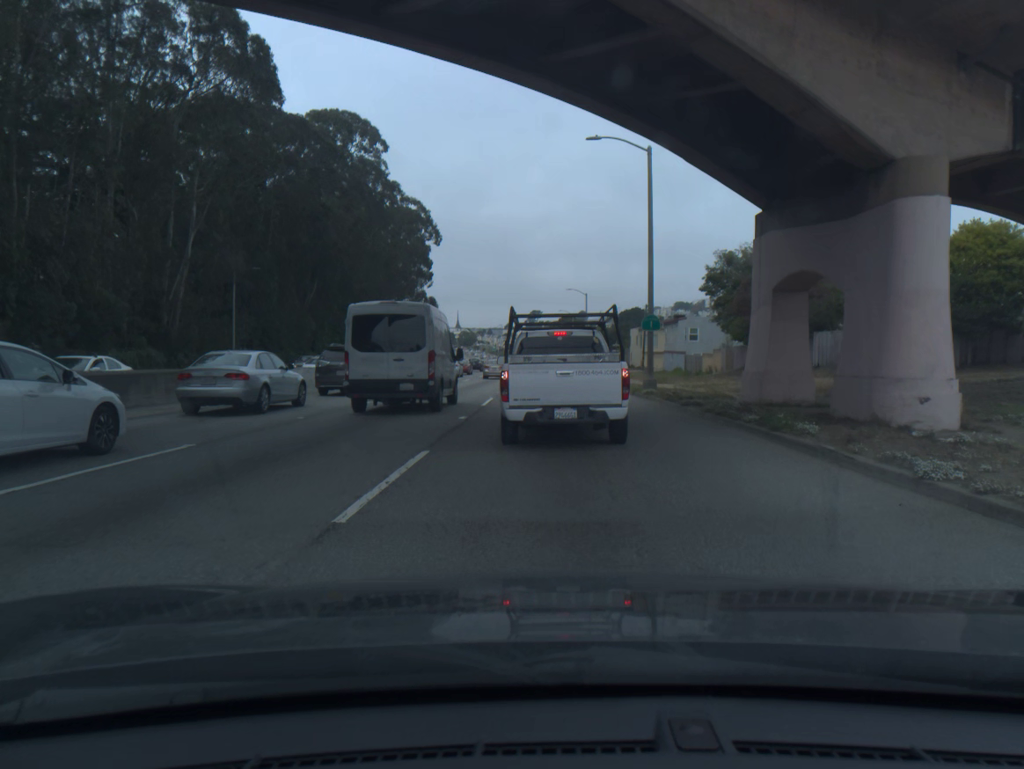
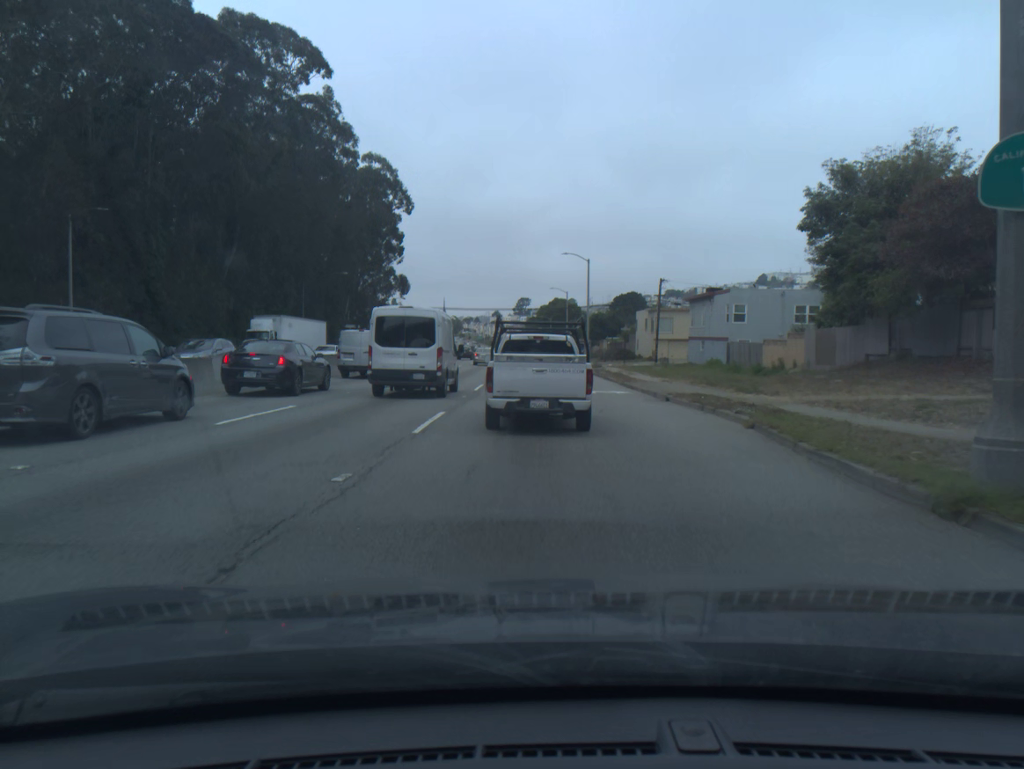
(+0.2, +22.7) m; +1°
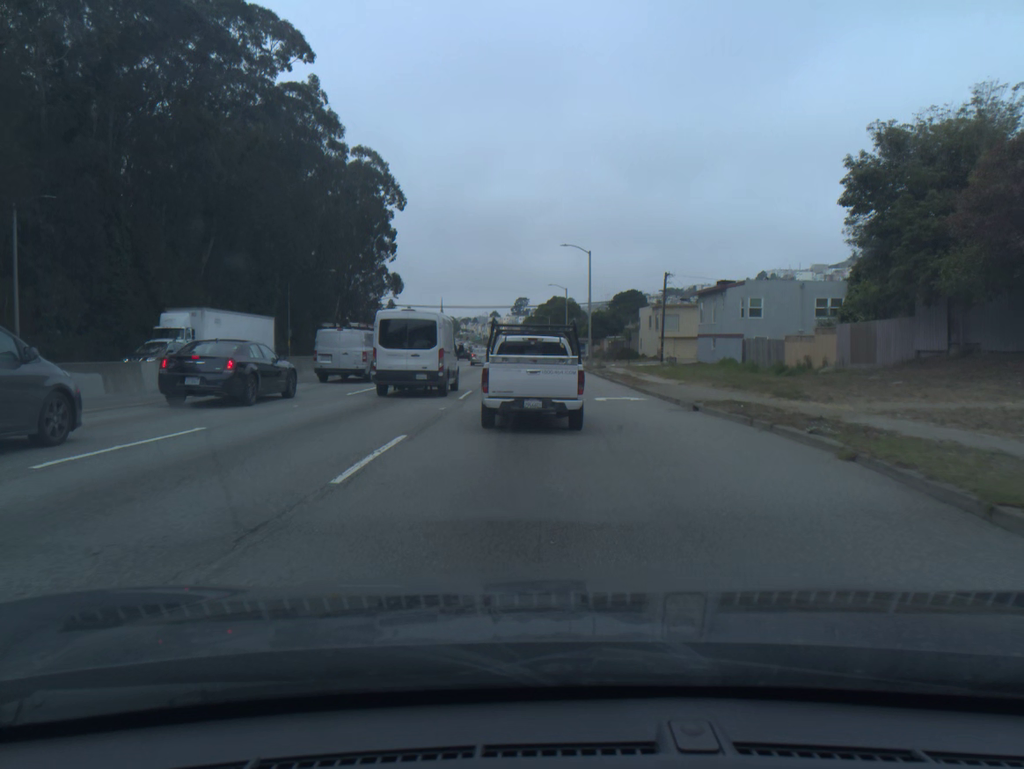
(0.0, +4.6) m; 0°
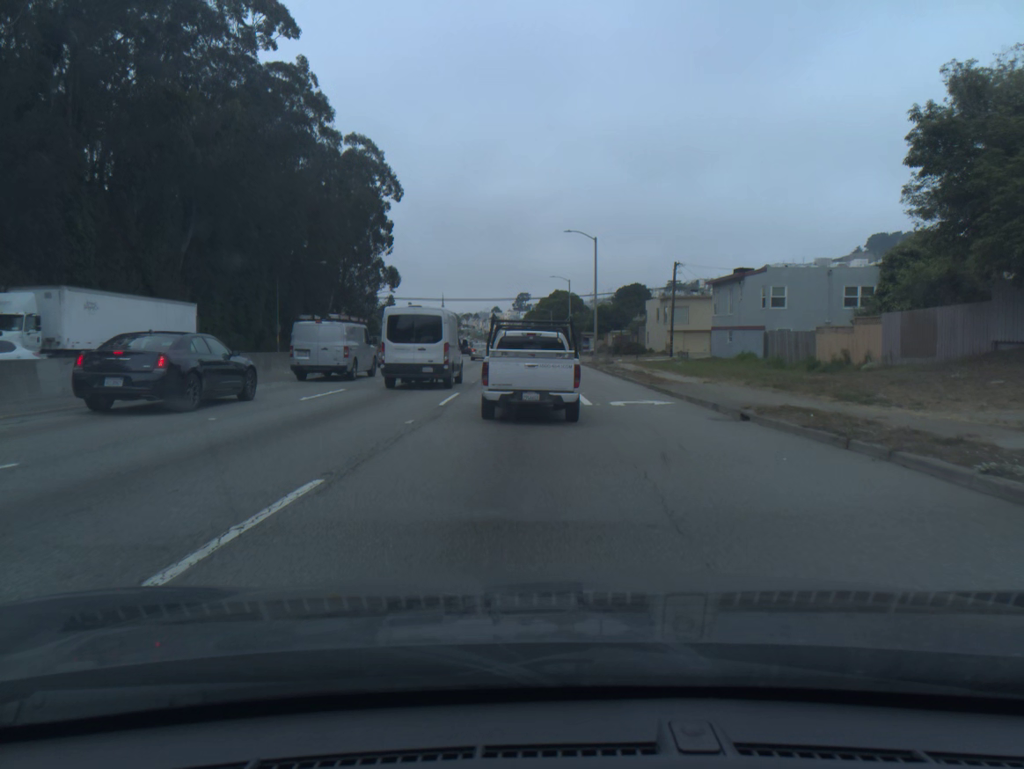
(0.0, +4.6) m; -1°
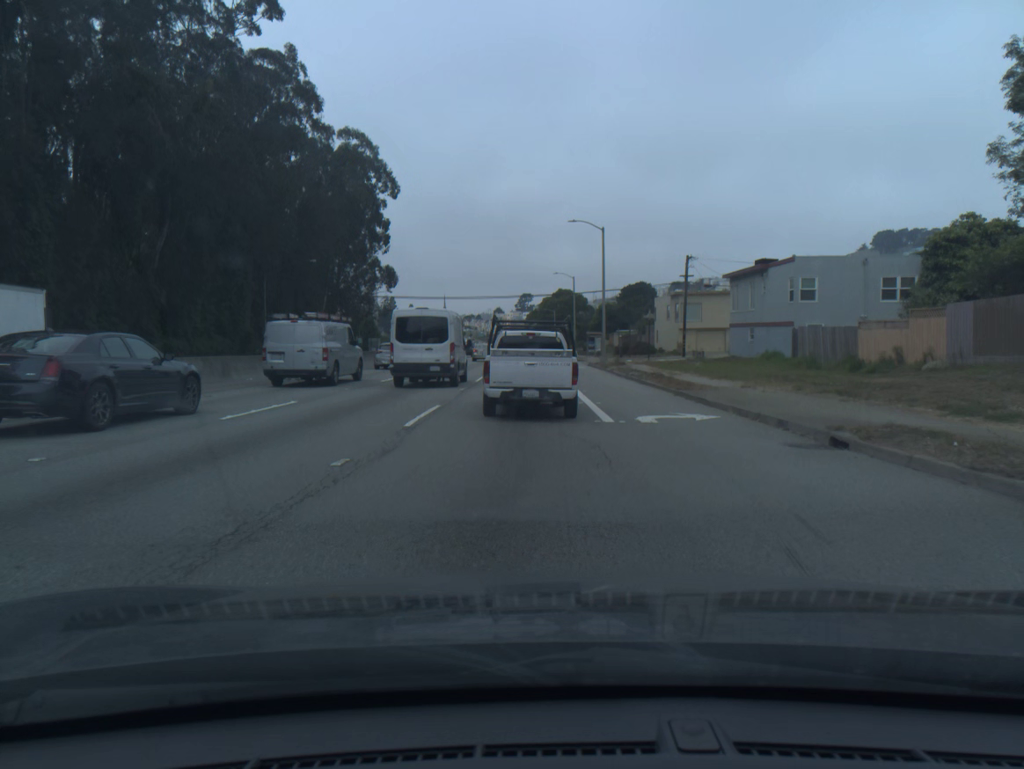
(0.0, +4.7) m; 0°
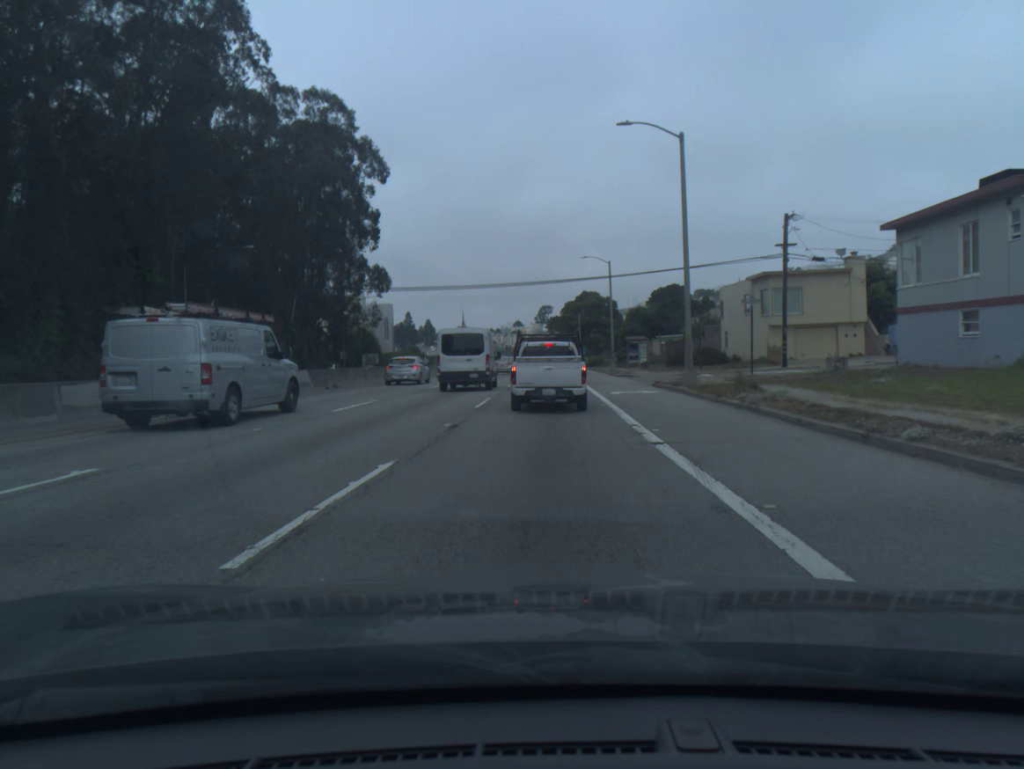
(-0.4, +24.1) m; -2°
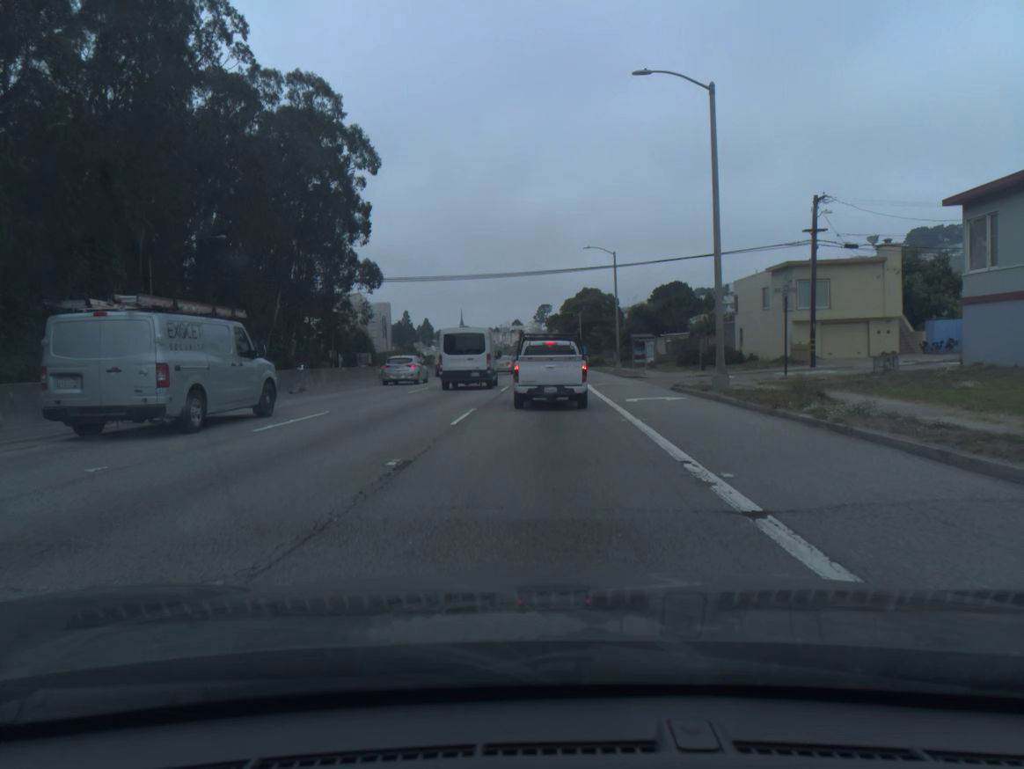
(0.0, +5.1) m; 0°
